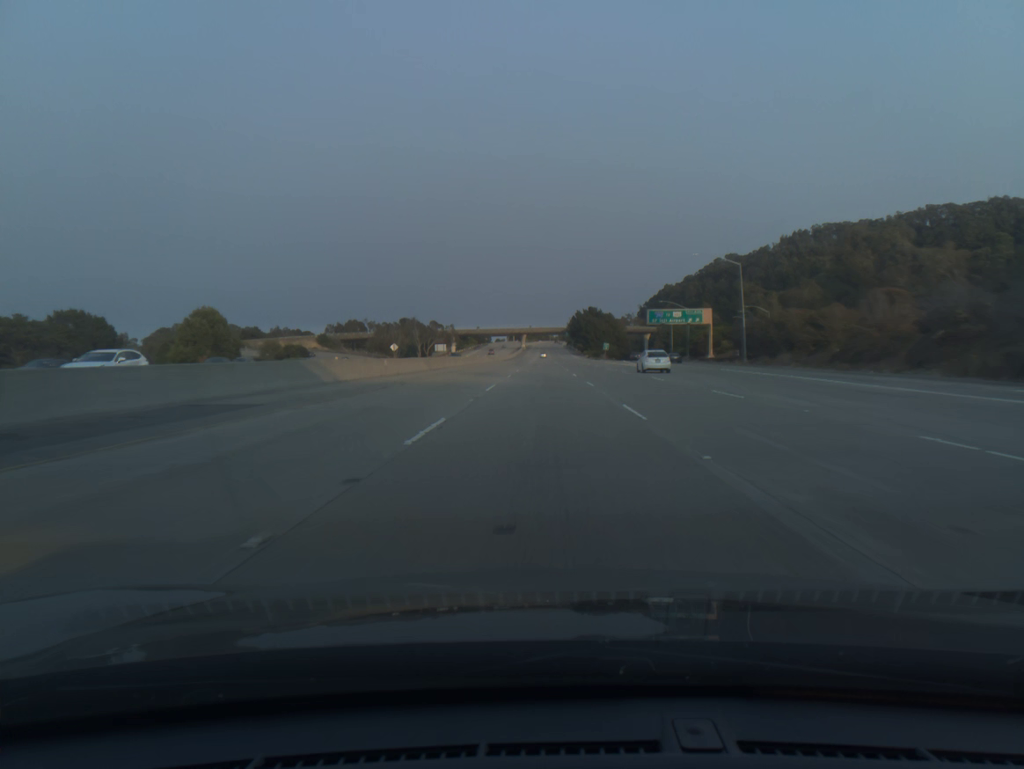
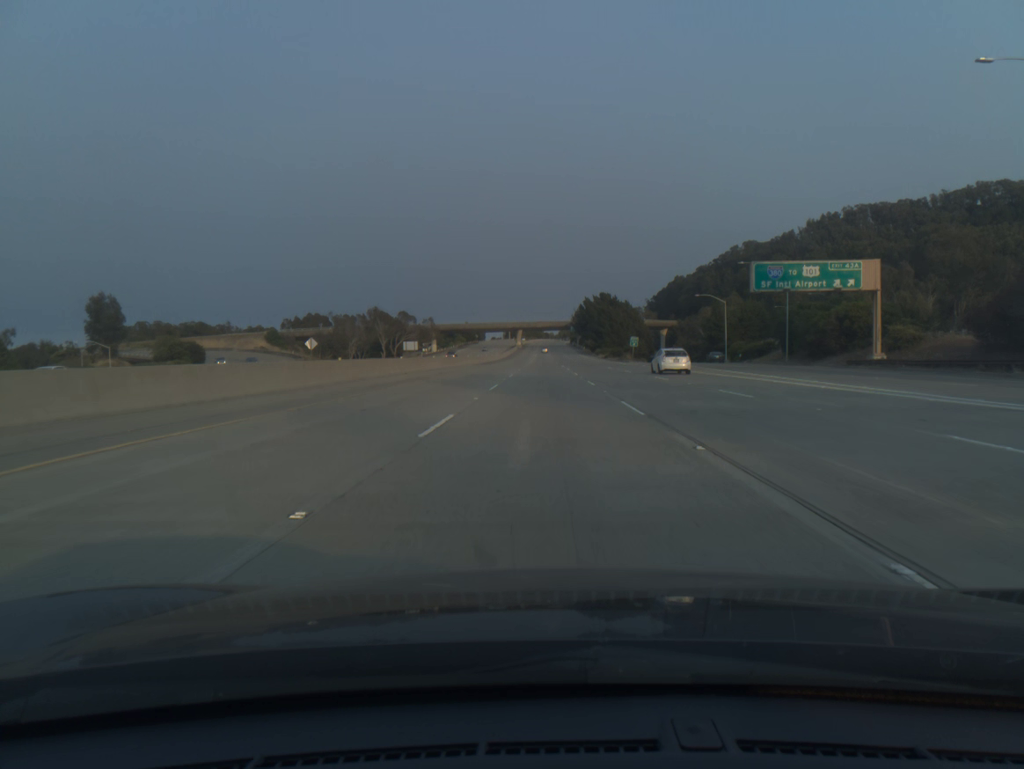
(-0.2, +58.6) m; 0°
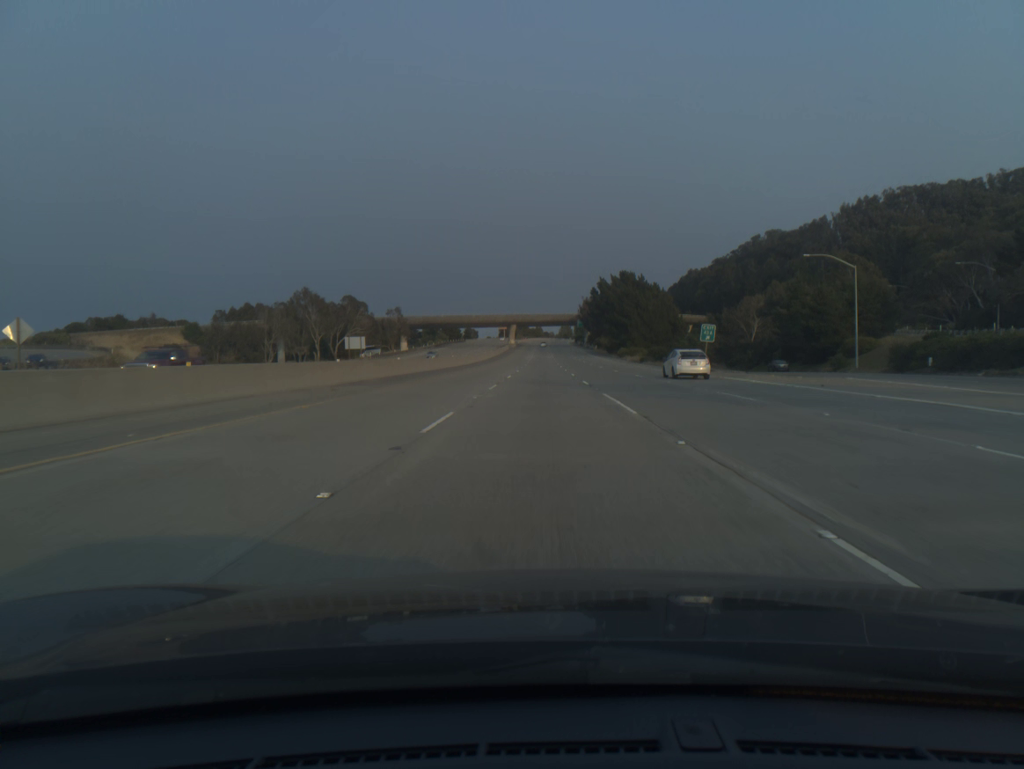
(+0.1, +58.6) m; 0°
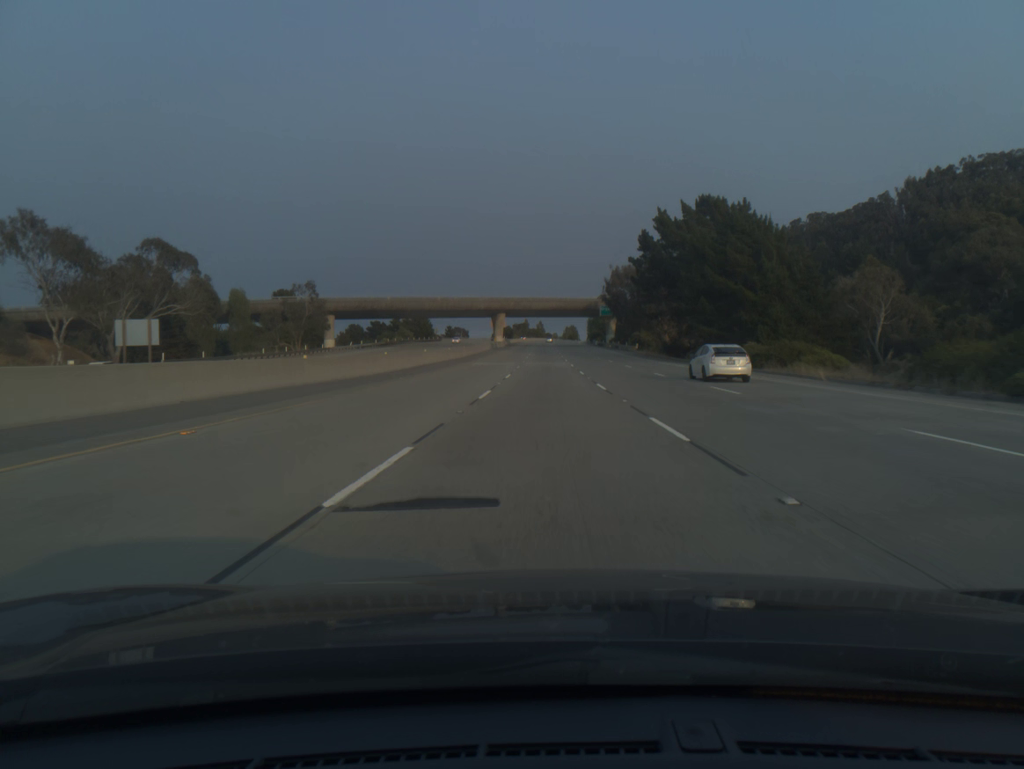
(-0.3, +78.1) m; 0°
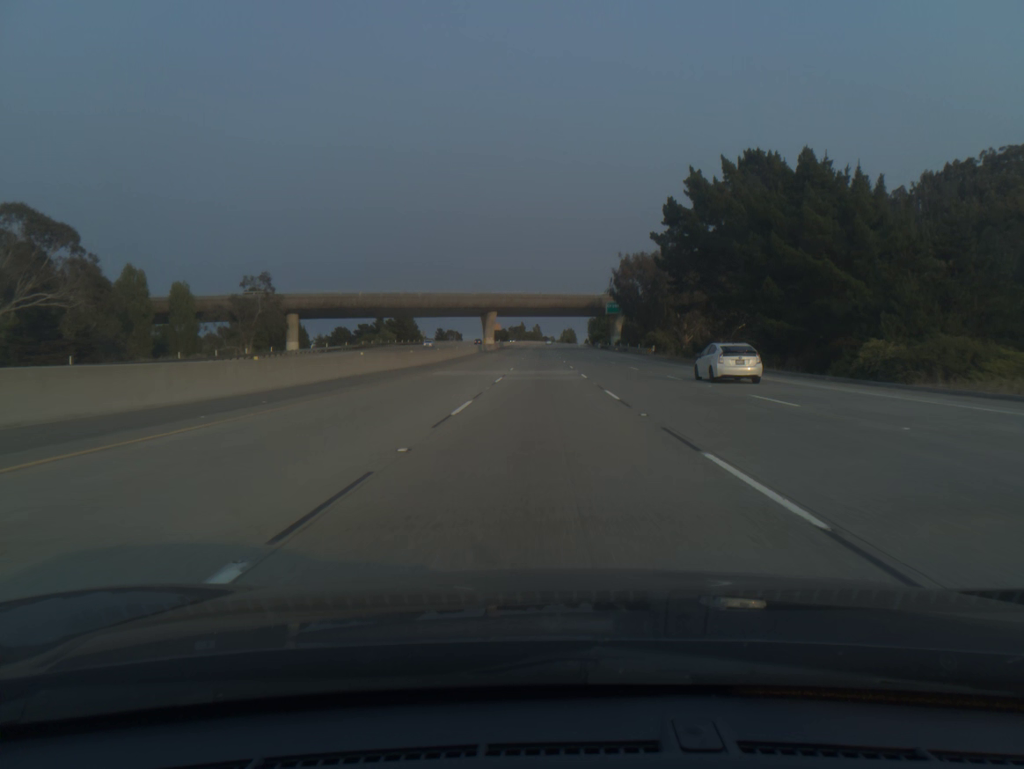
(0.0, +19.5) m; 0°
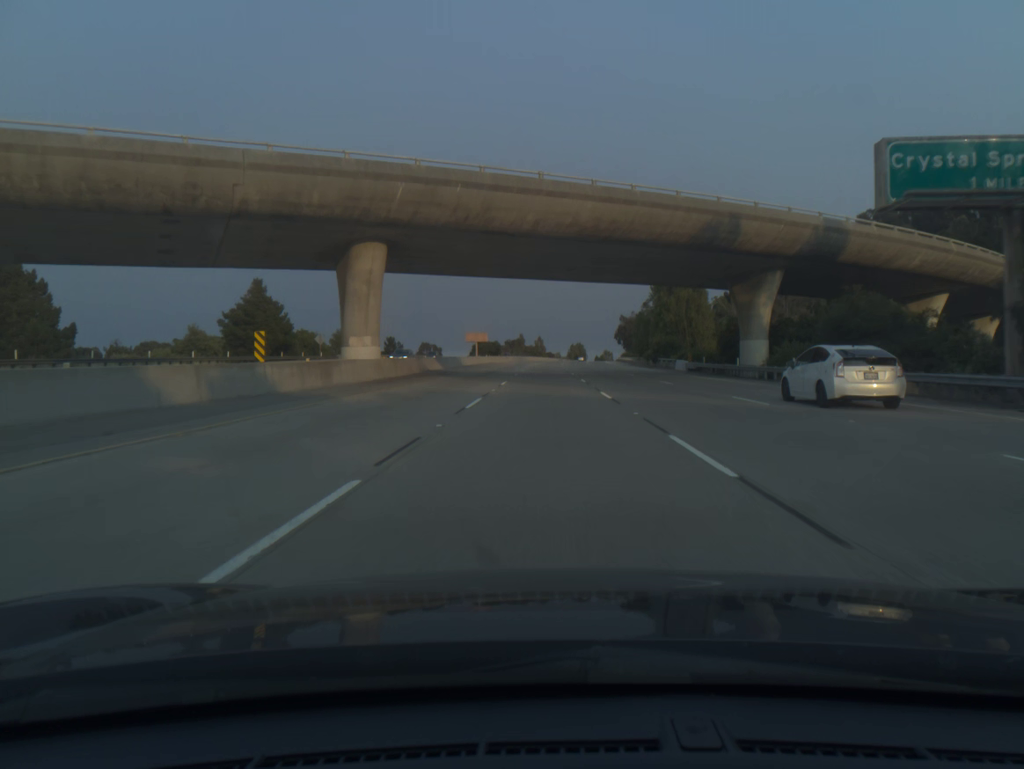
(-0.1, +97.2) m; 0°
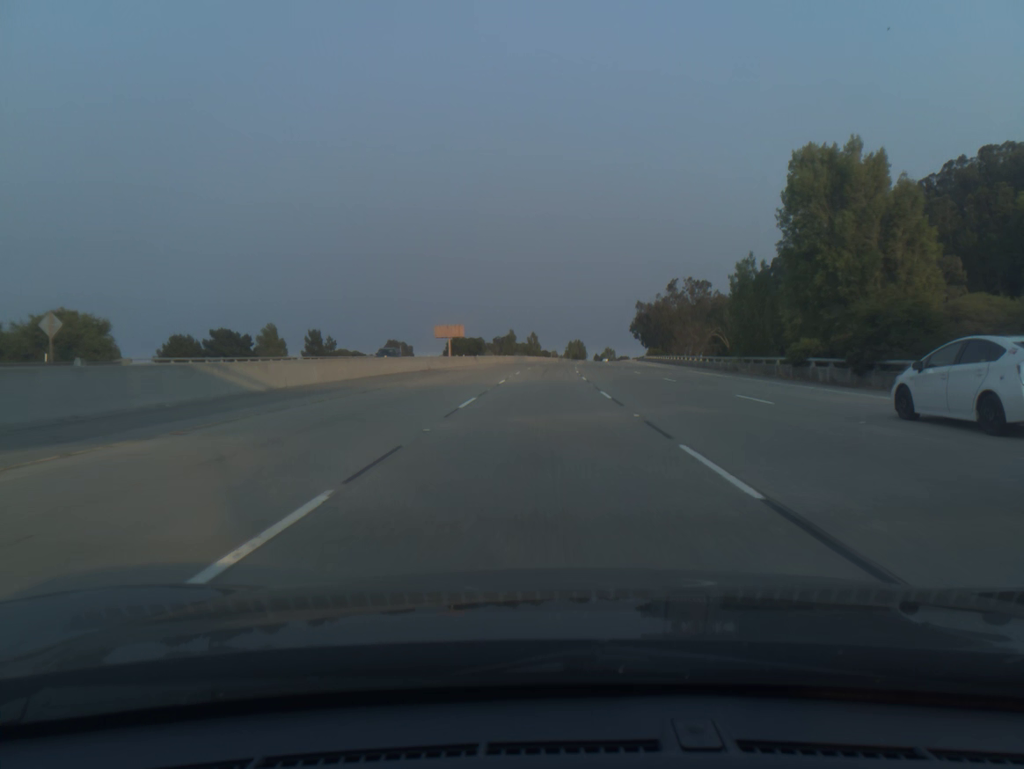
(+0.1, +58.0) m; 0°
